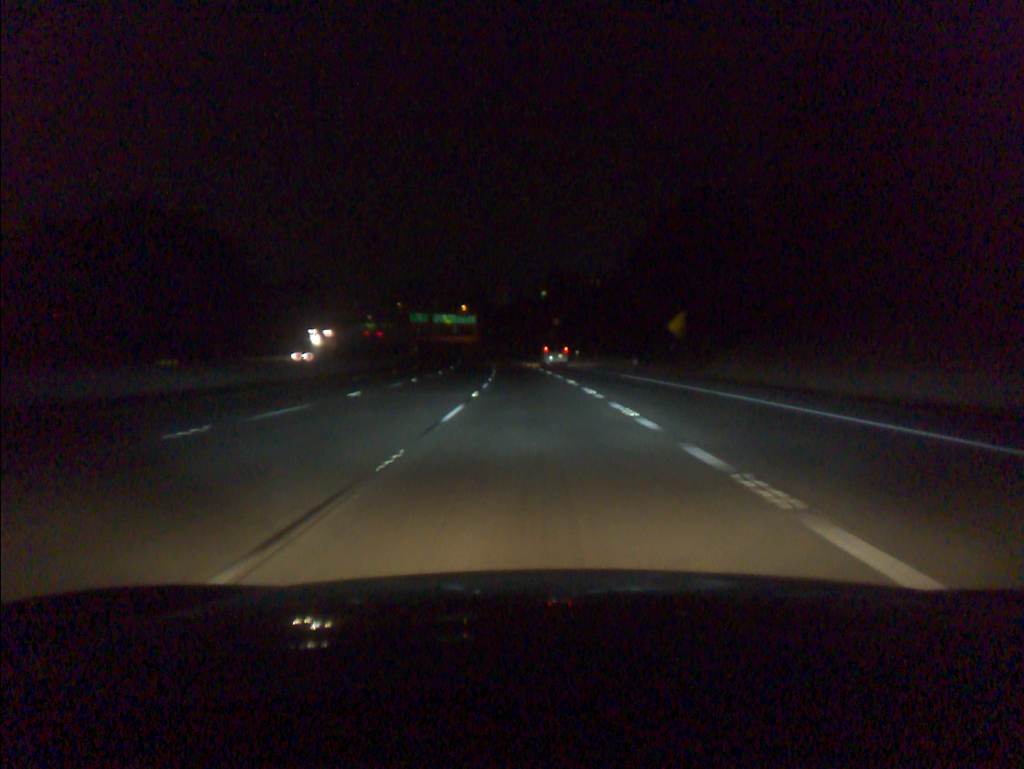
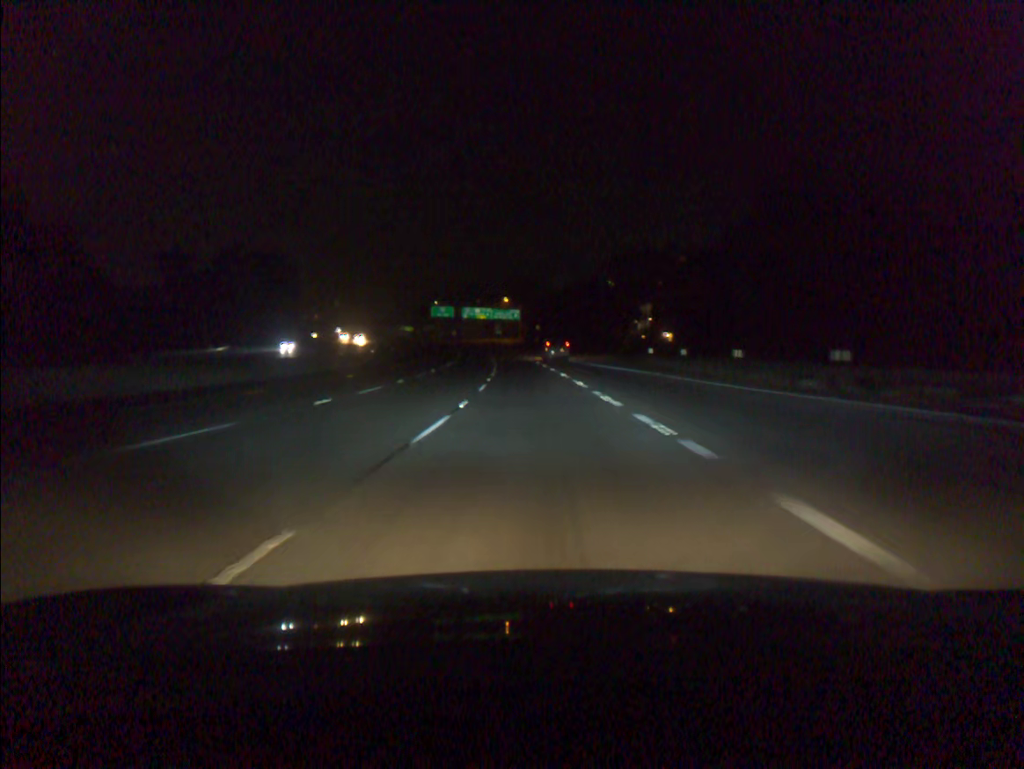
(-2.9, +75.2) m; -4°
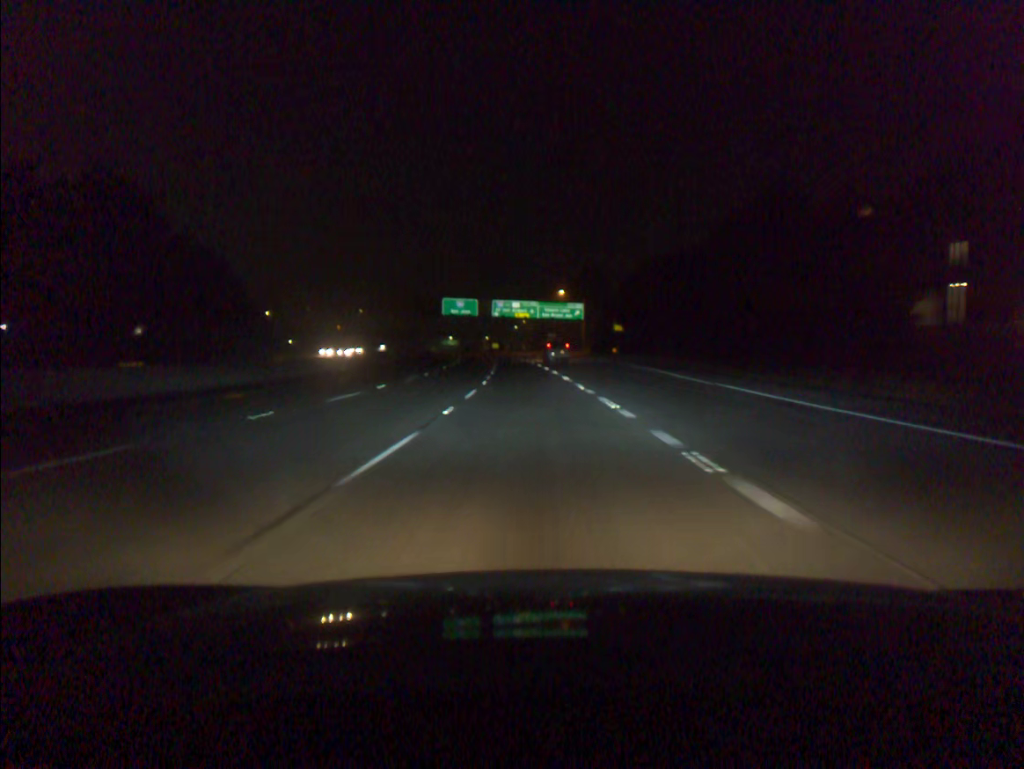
(-2.7, +74.9) m; -4°
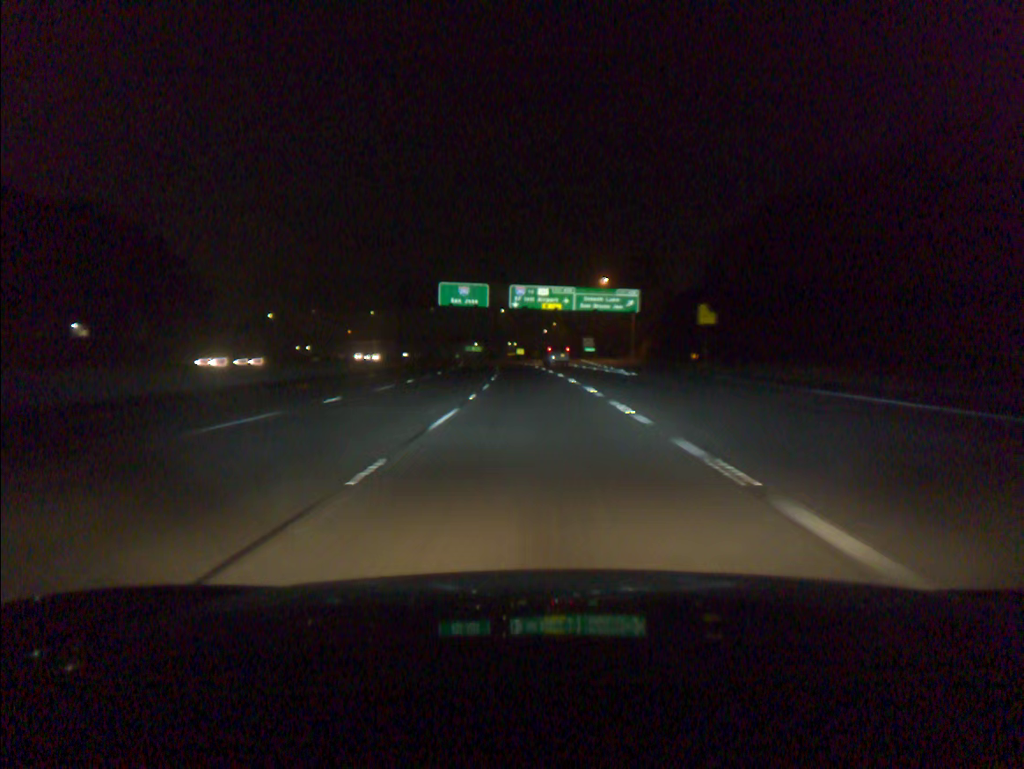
(-0.8, +37.2) m; -2°
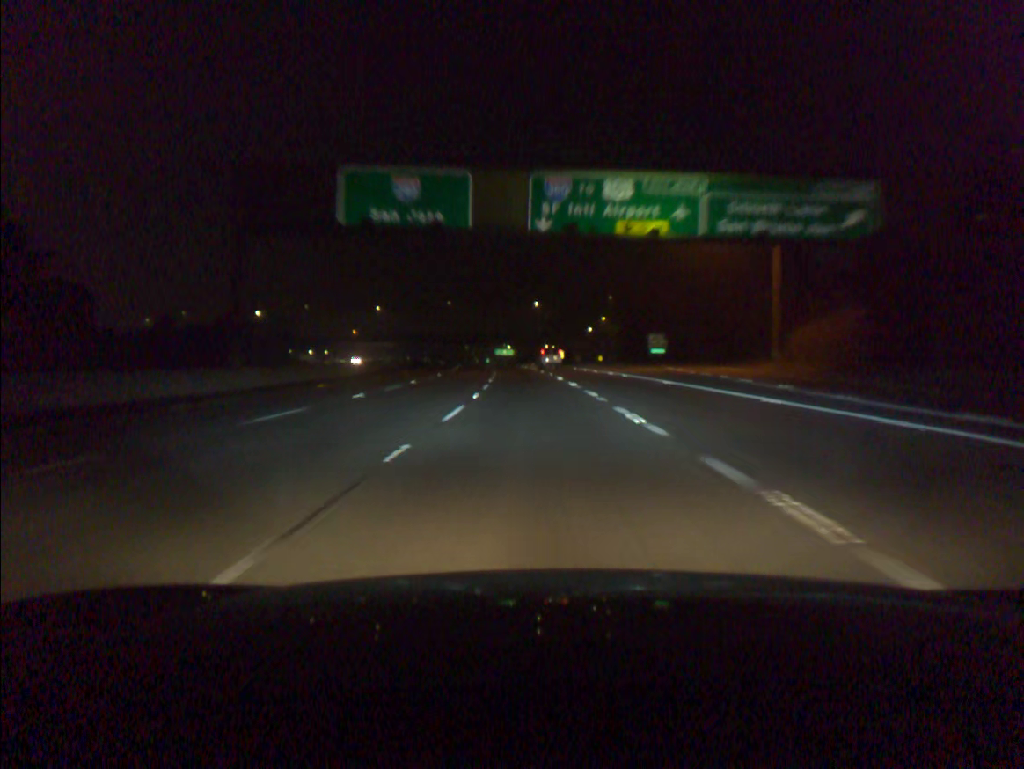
(-1.4, +55.6) m; -3°
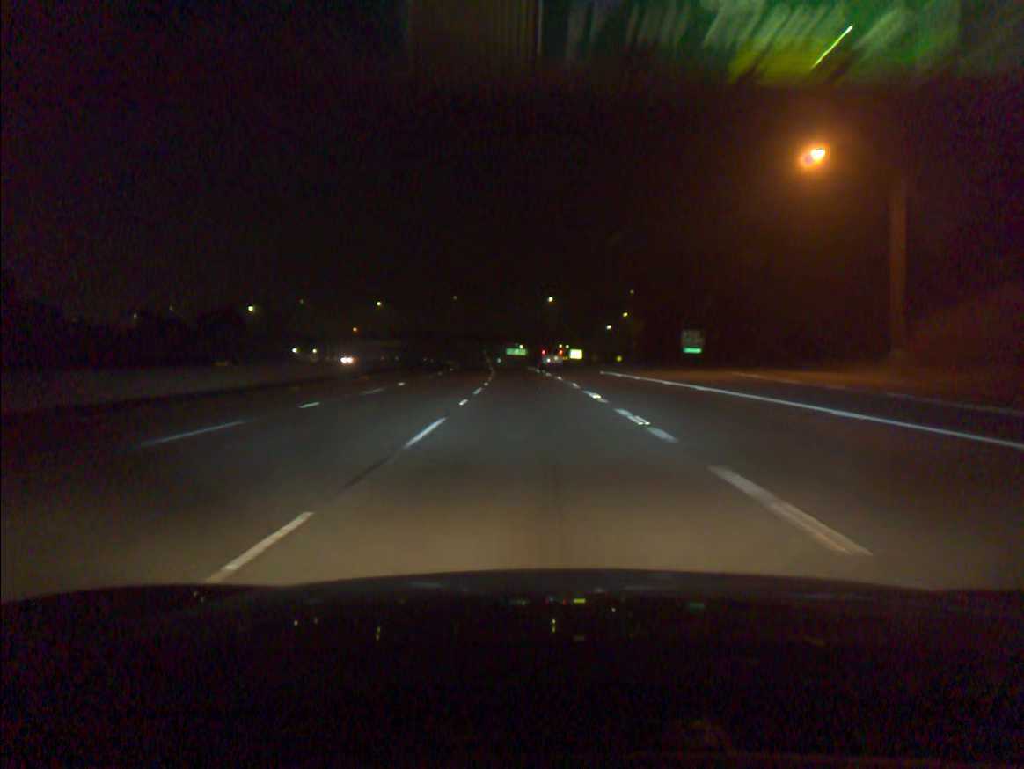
(-0.2, +18.5) m; -1°
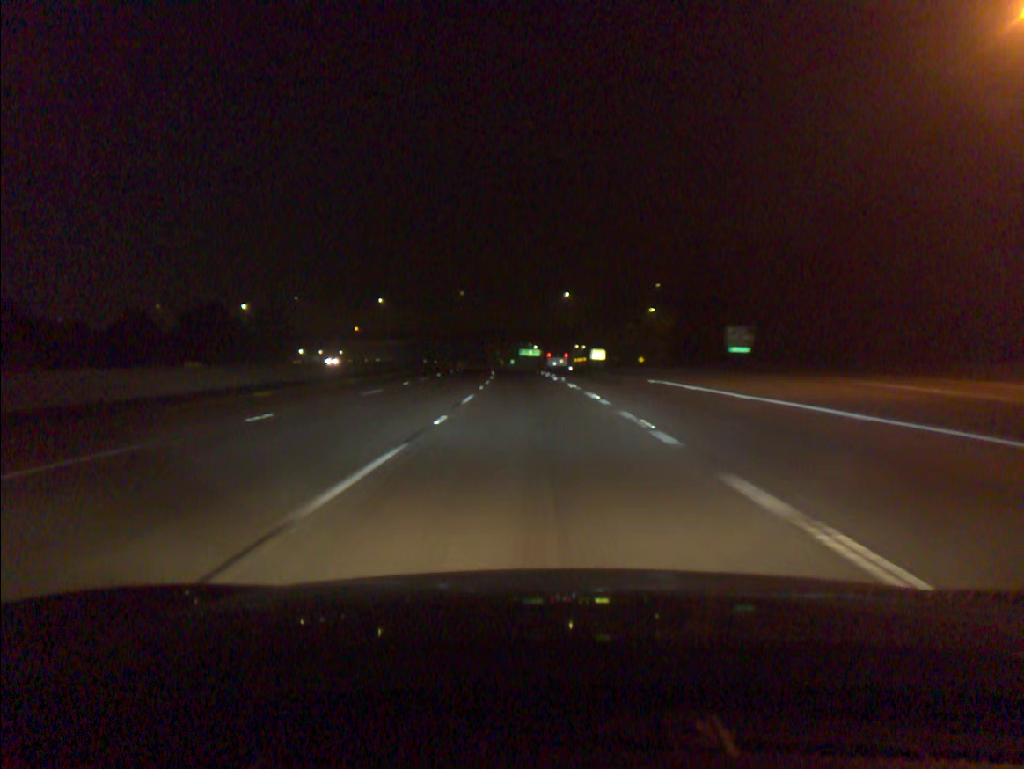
(-0.2, +18.5) m; -1°
